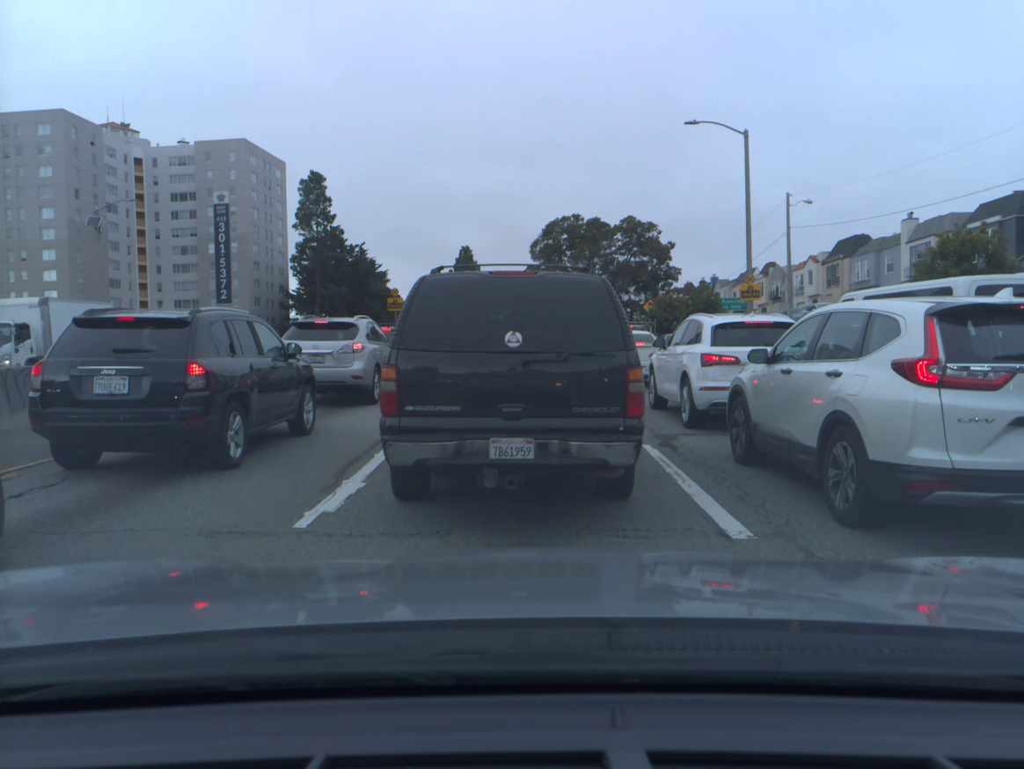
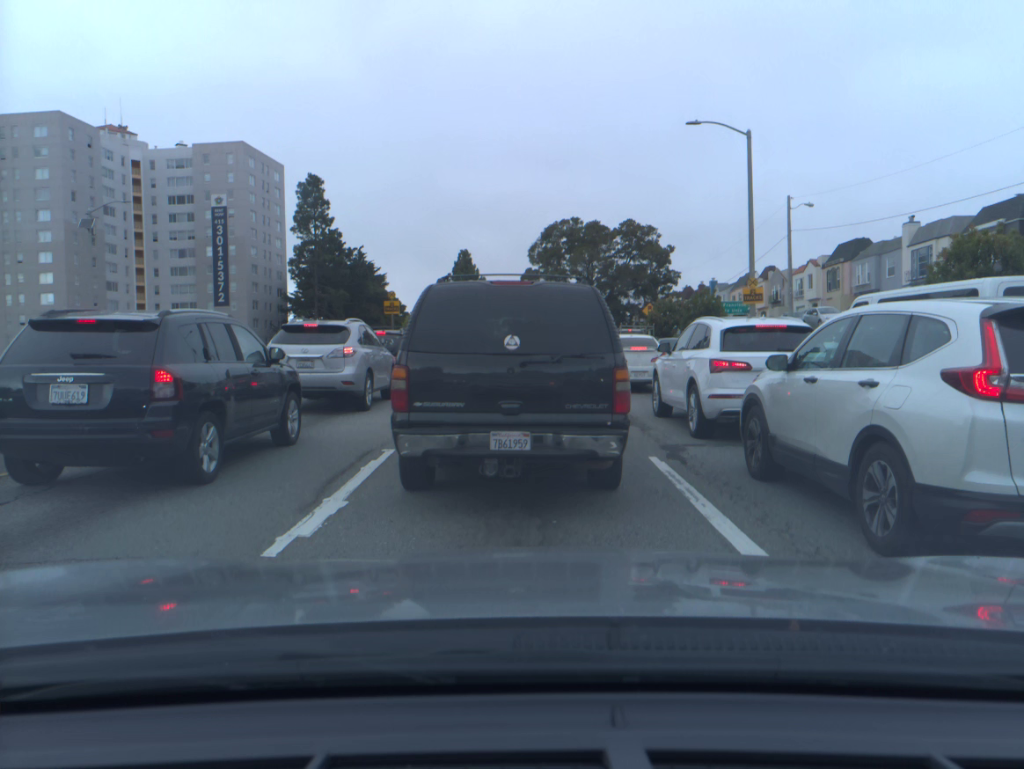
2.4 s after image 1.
(0.0, +0.7) m; 0°
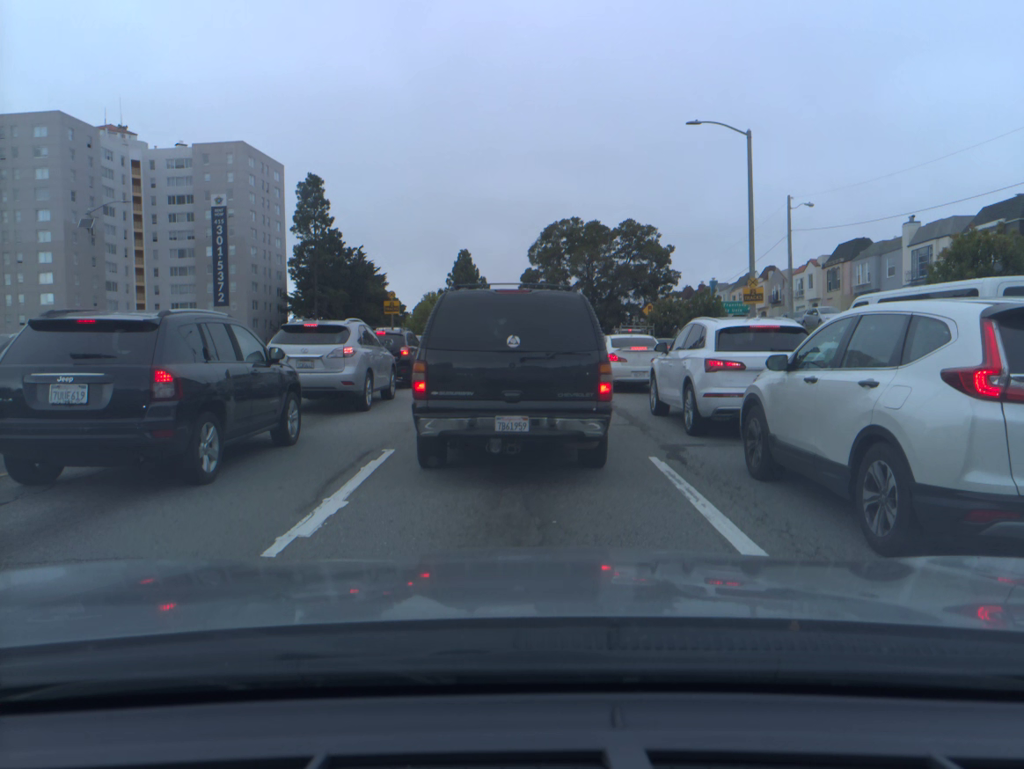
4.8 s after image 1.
(0.0, 0.0) m; 0°
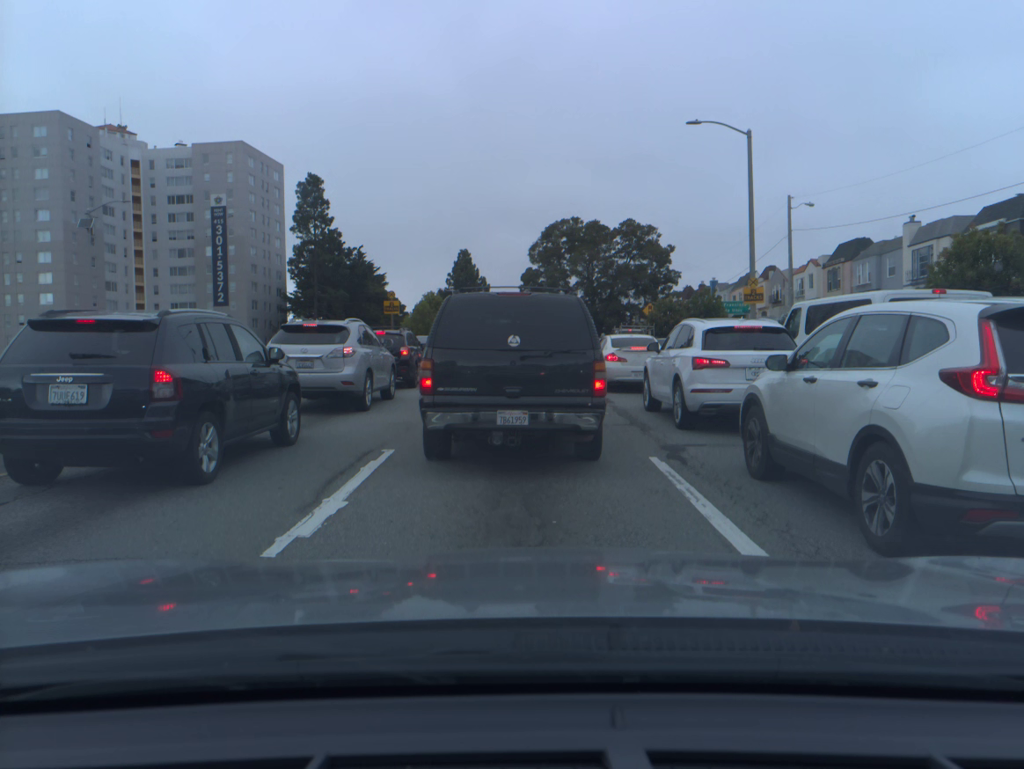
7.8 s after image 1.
(0.0, 0.0) m; 0°
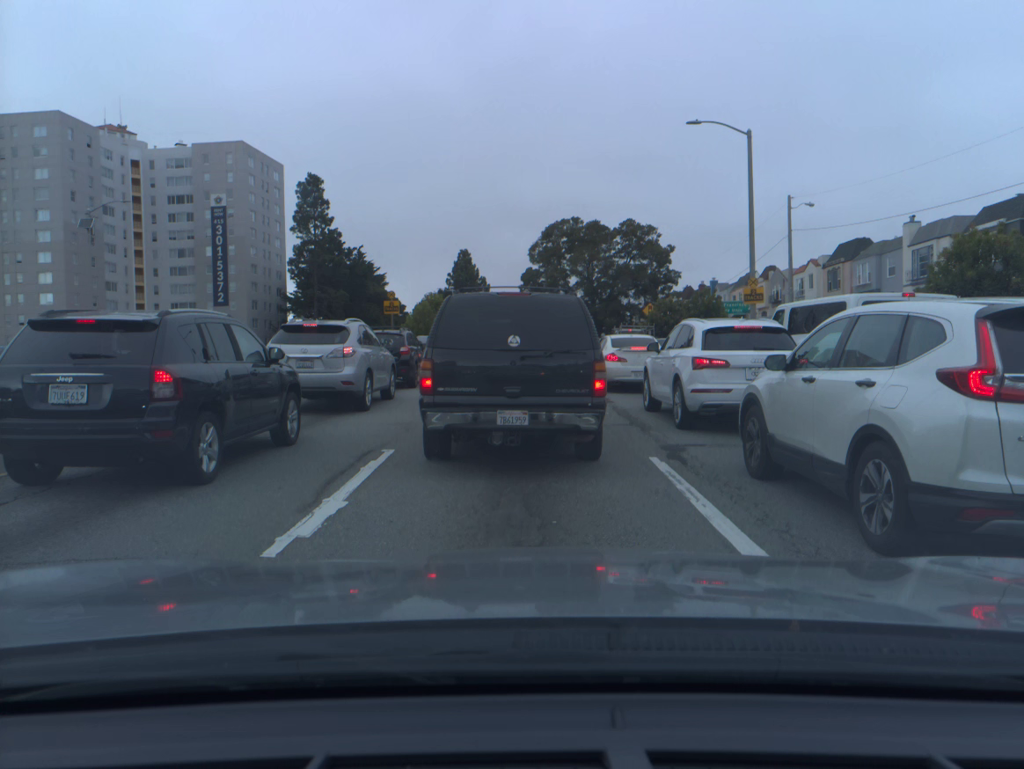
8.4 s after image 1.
(0.0, 0.0) m; 0°
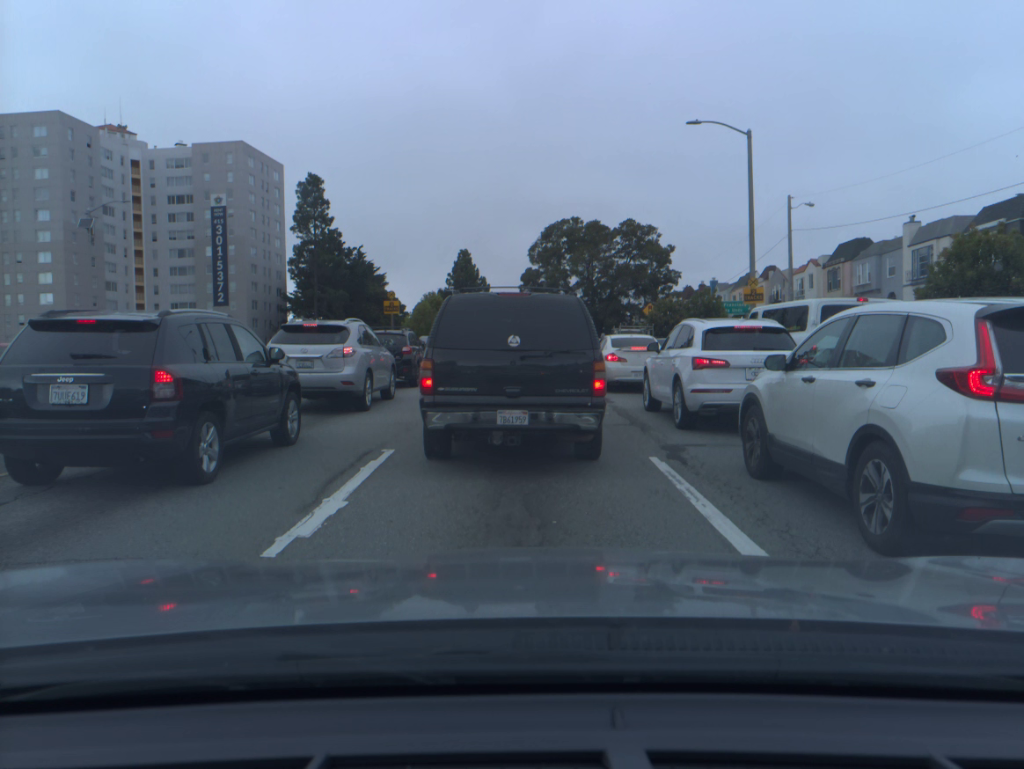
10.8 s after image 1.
(0.0, 0.0) m; 0°
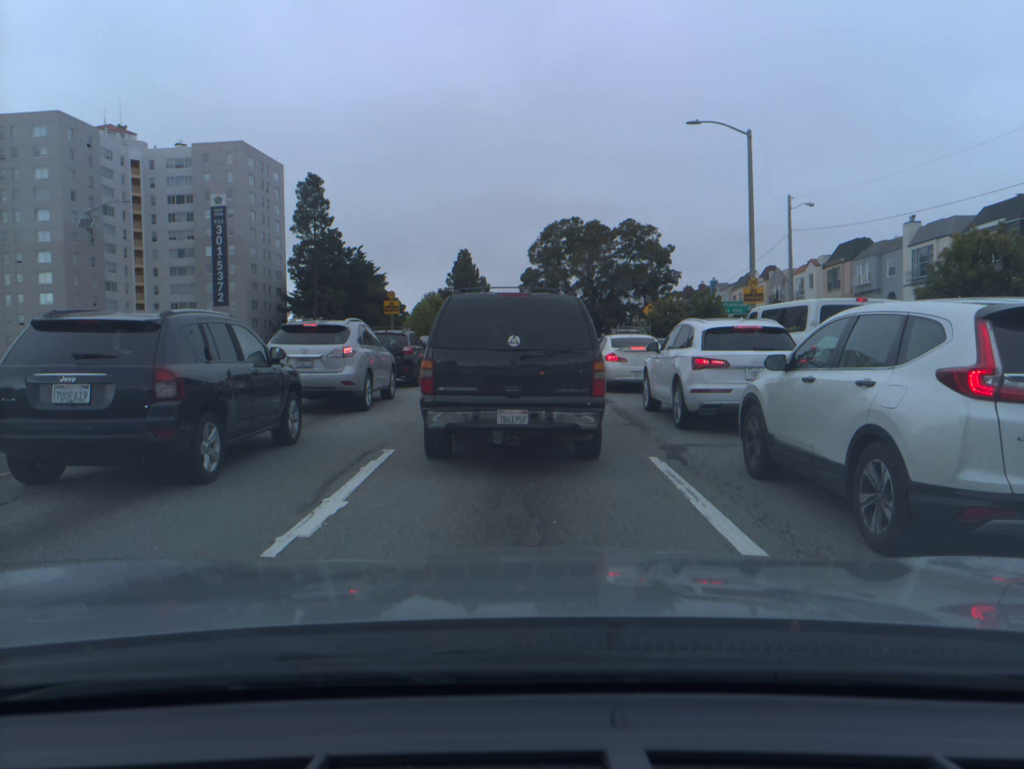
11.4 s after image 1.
(0.0, 0.0) m; 0°
